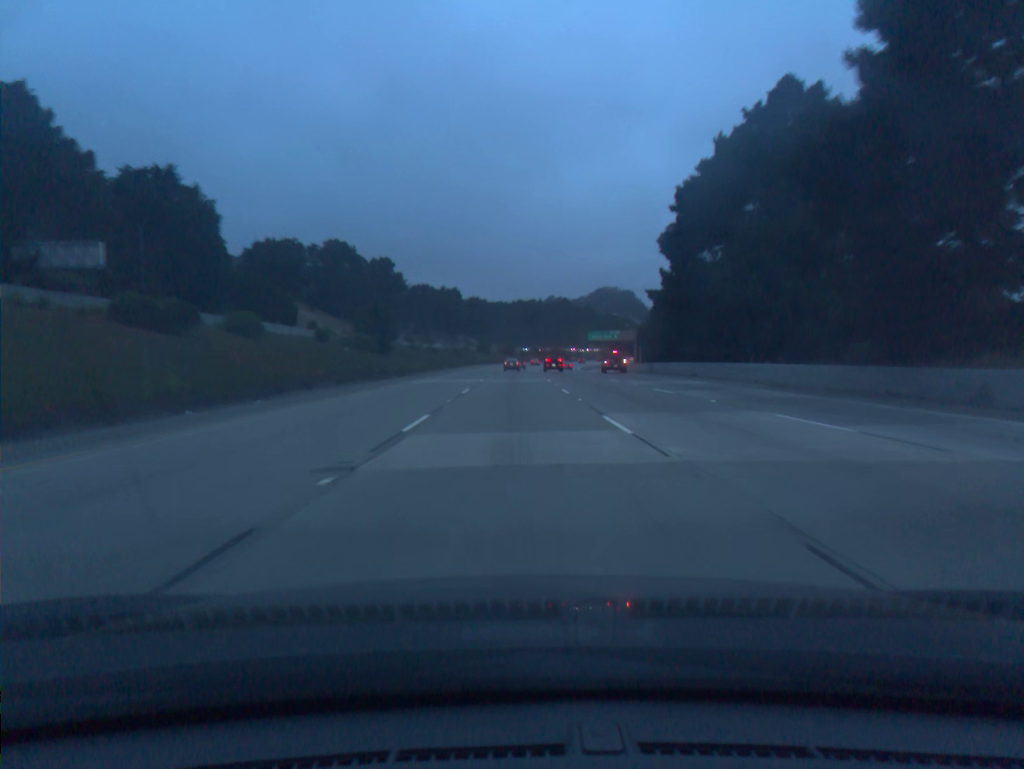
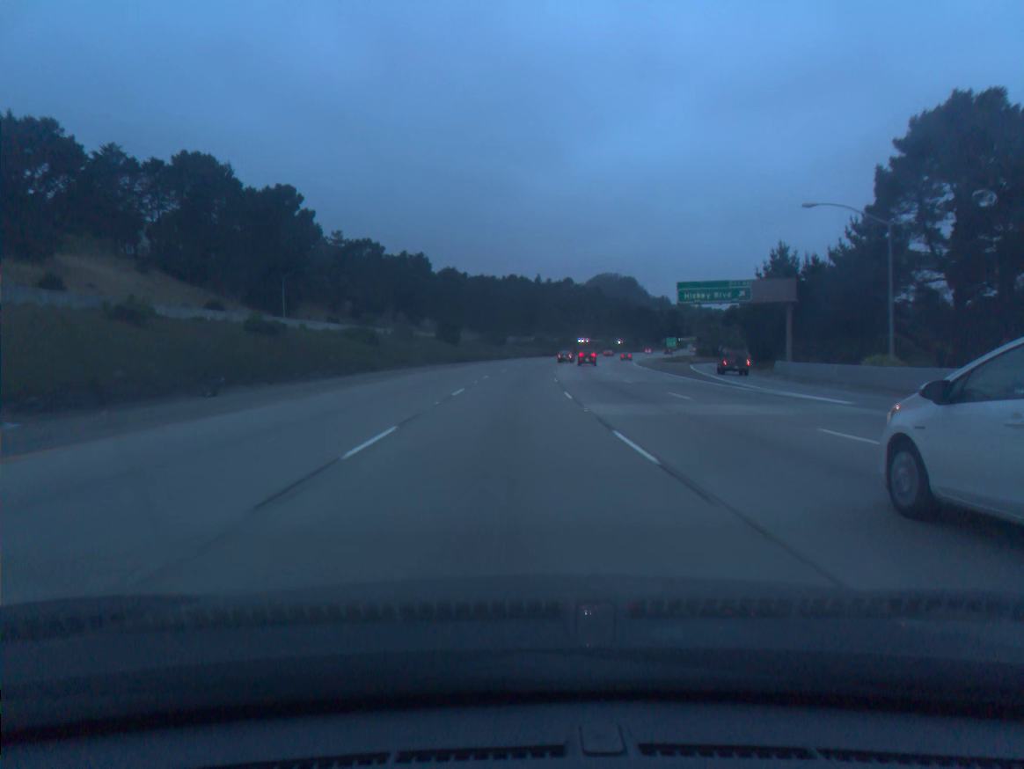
(0.0, +91.0) m; +1°
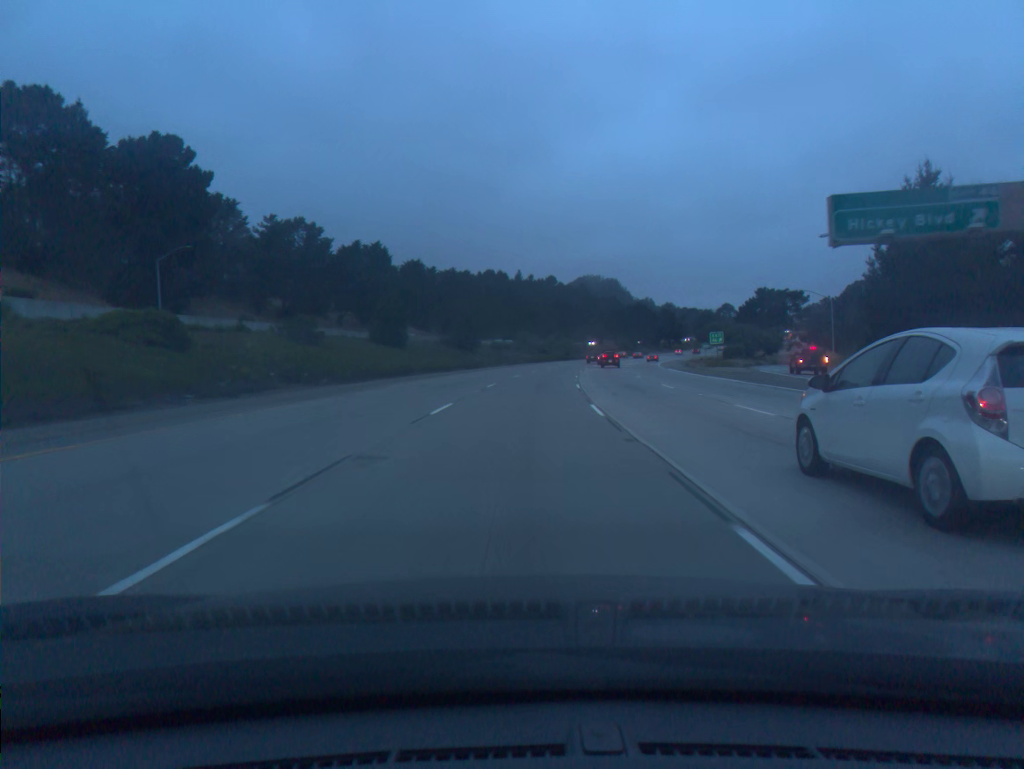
(+0.3, +36.5) m; +1°
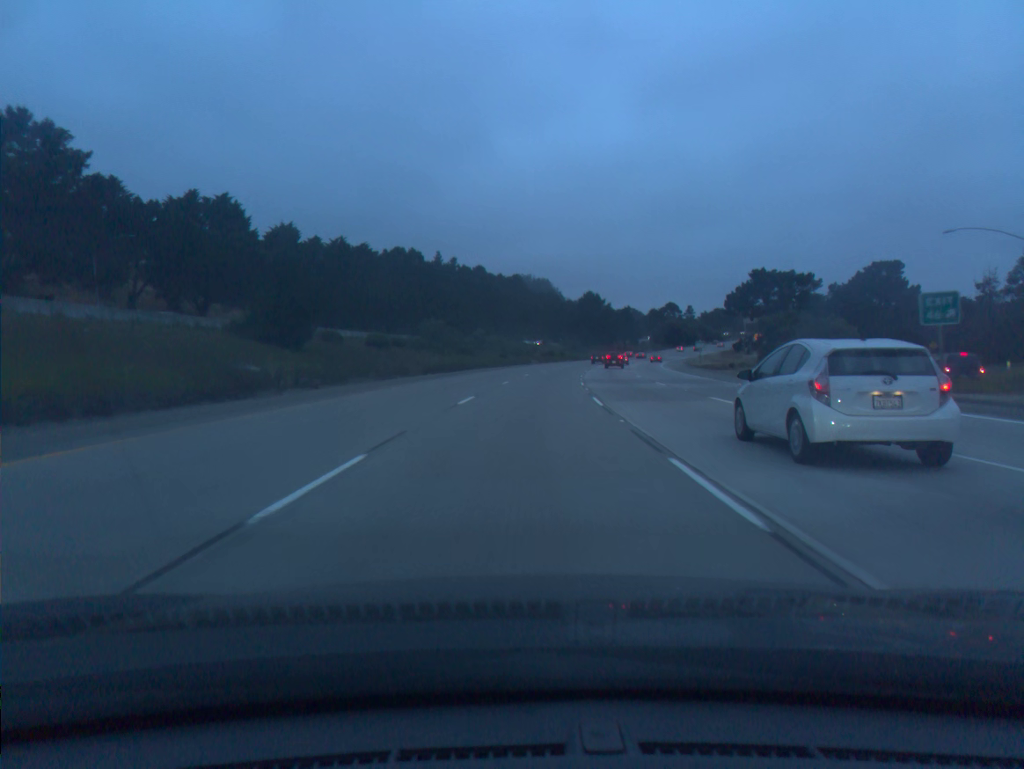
(+2.3, +54.5) m; +5°
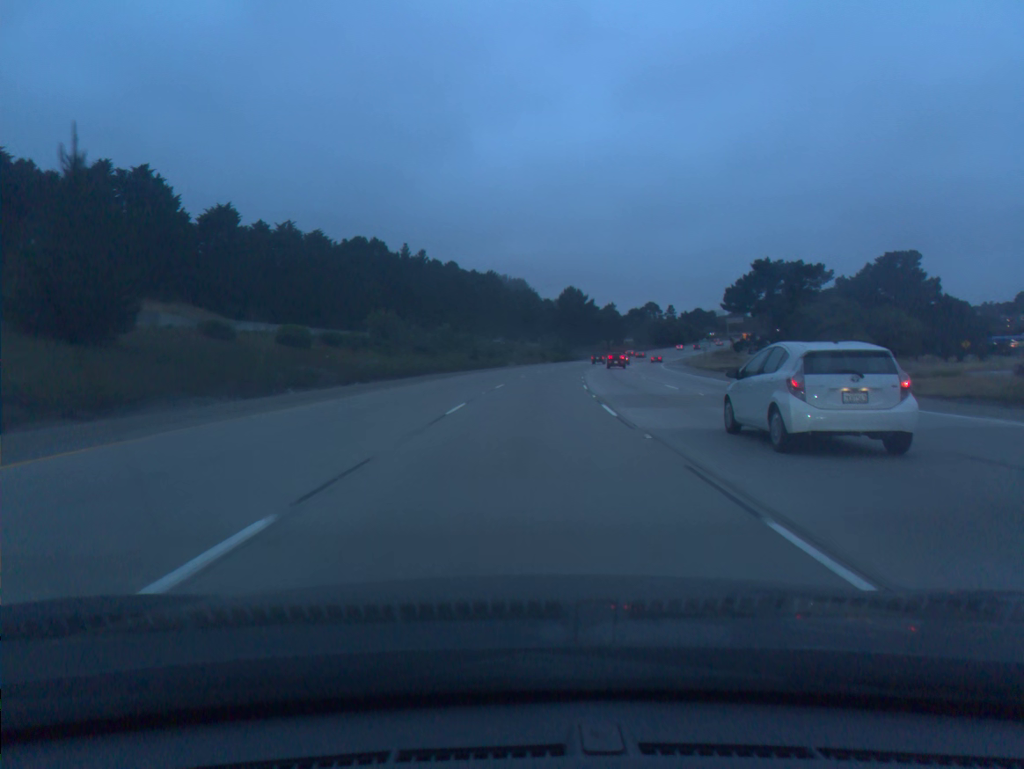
(+0.3, +18.1) m; +2°
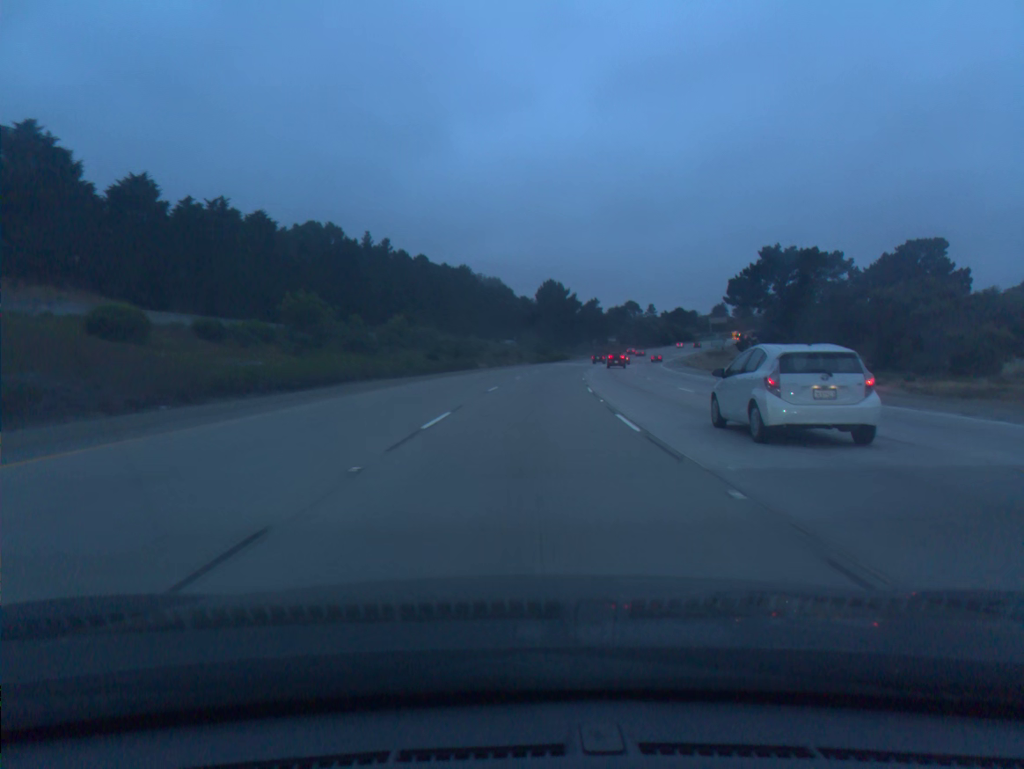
(+0.3, +18.1) m; +2°
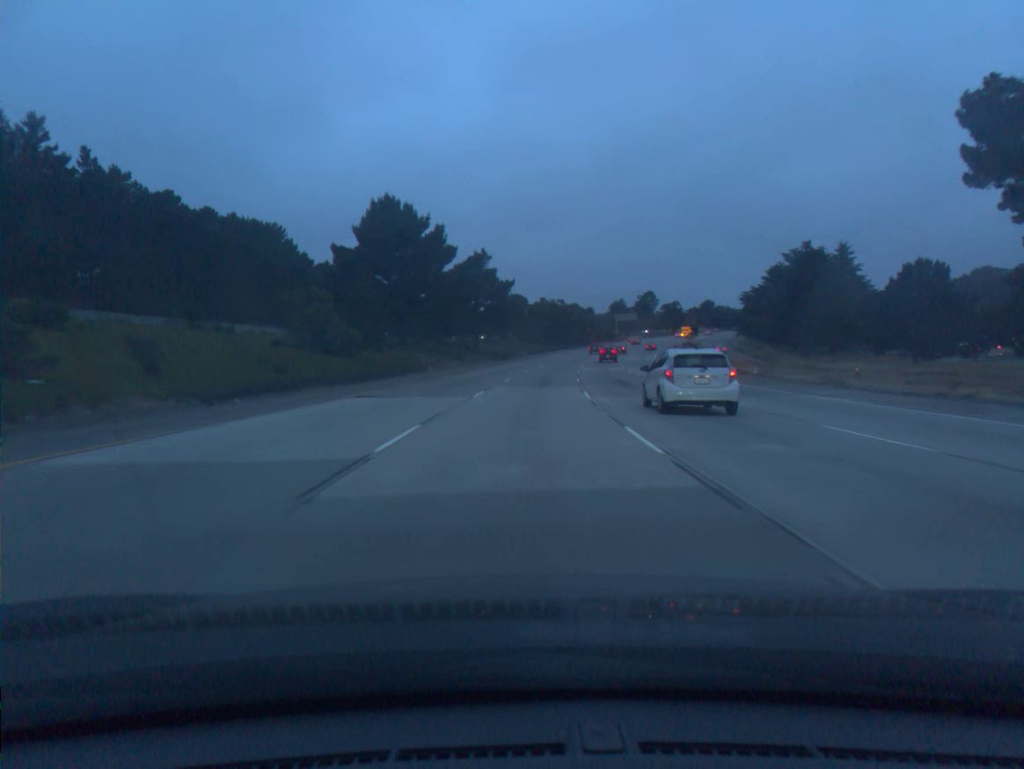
(+7.2, +90.2) m; +9°
